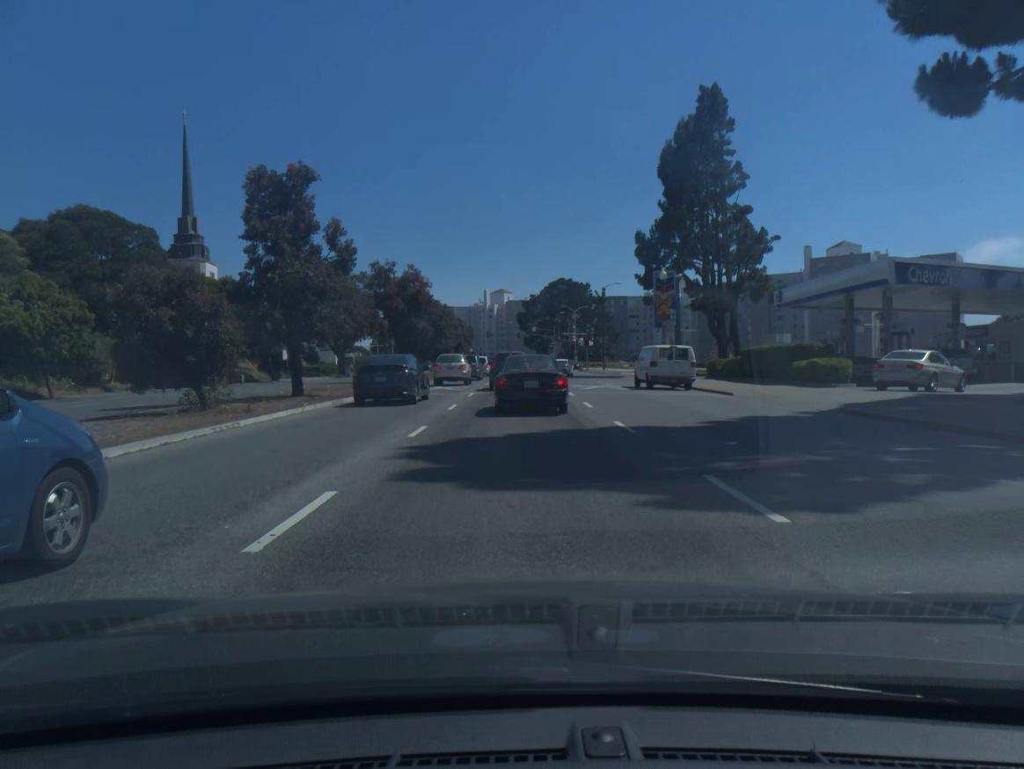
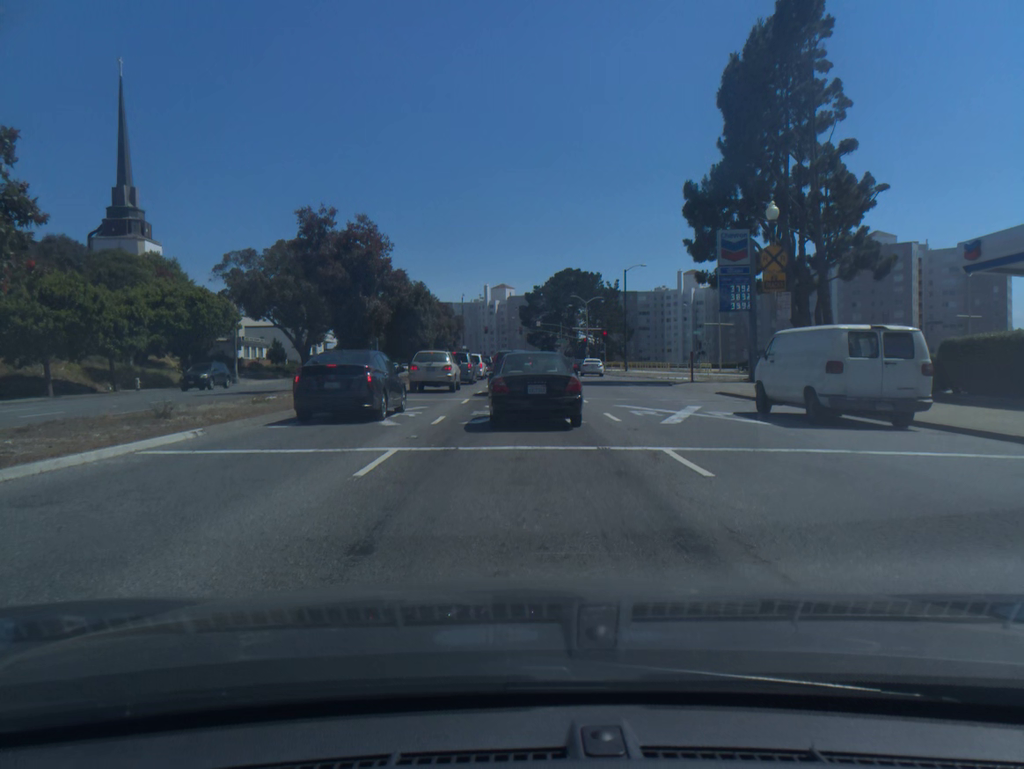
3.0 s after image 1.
(0.0, +19.4) m; 0°
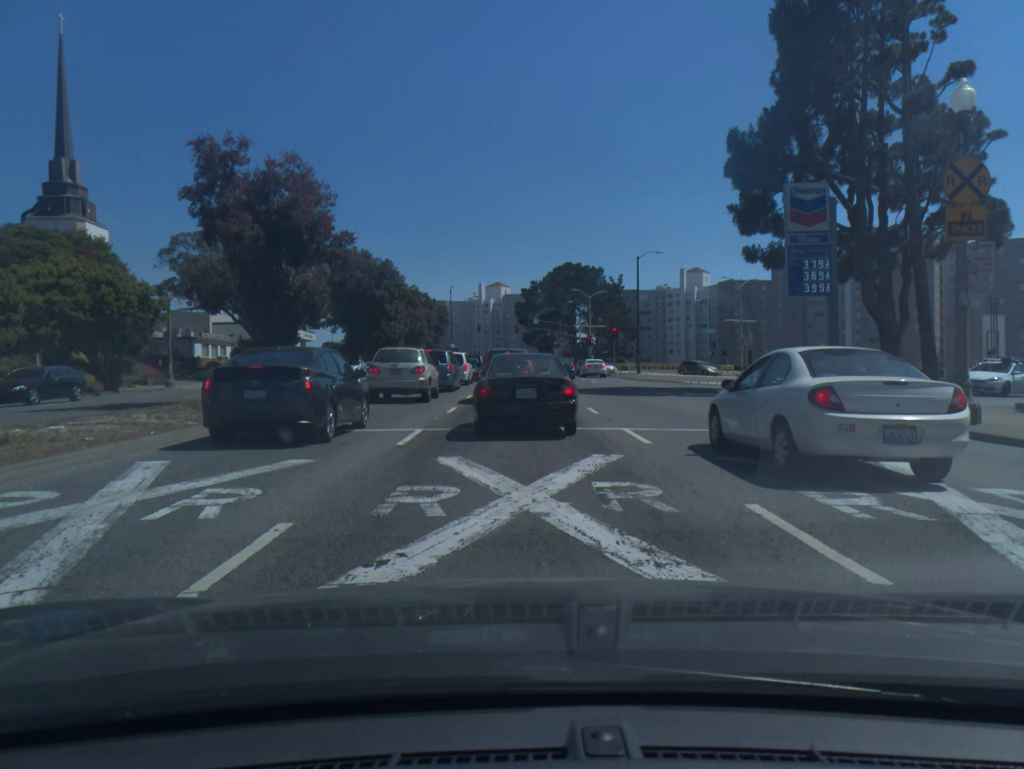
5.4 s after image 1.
(0.0, +11.5) m; 0°
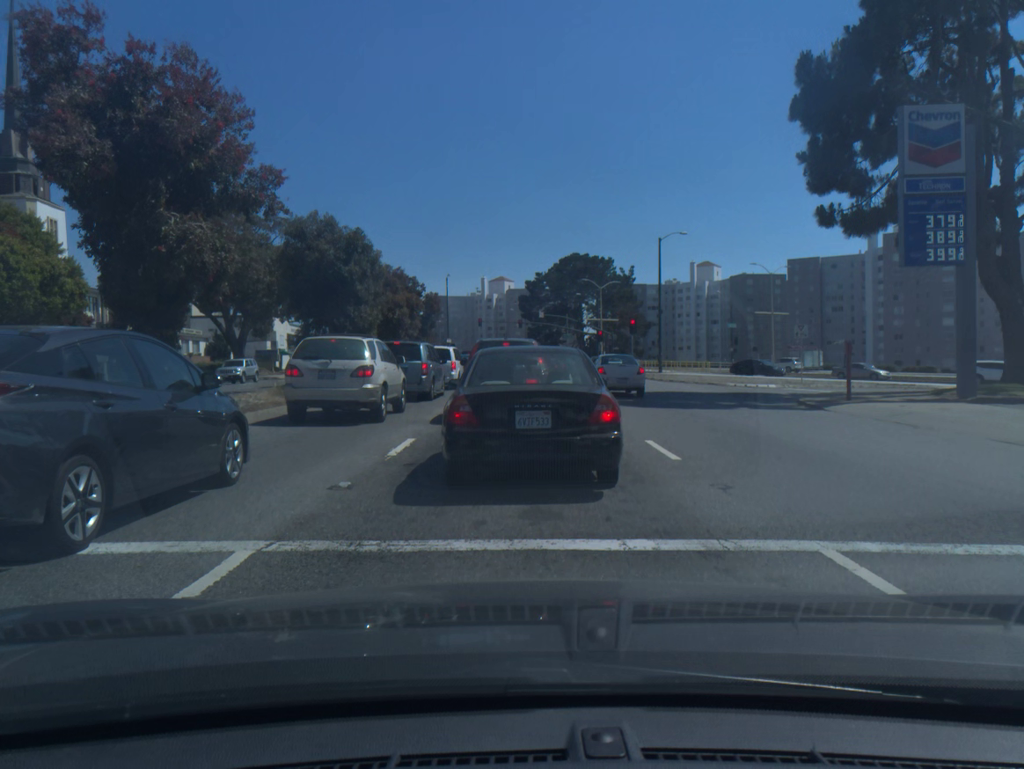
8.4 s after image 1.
(0.0, +9.2) m; 0°
